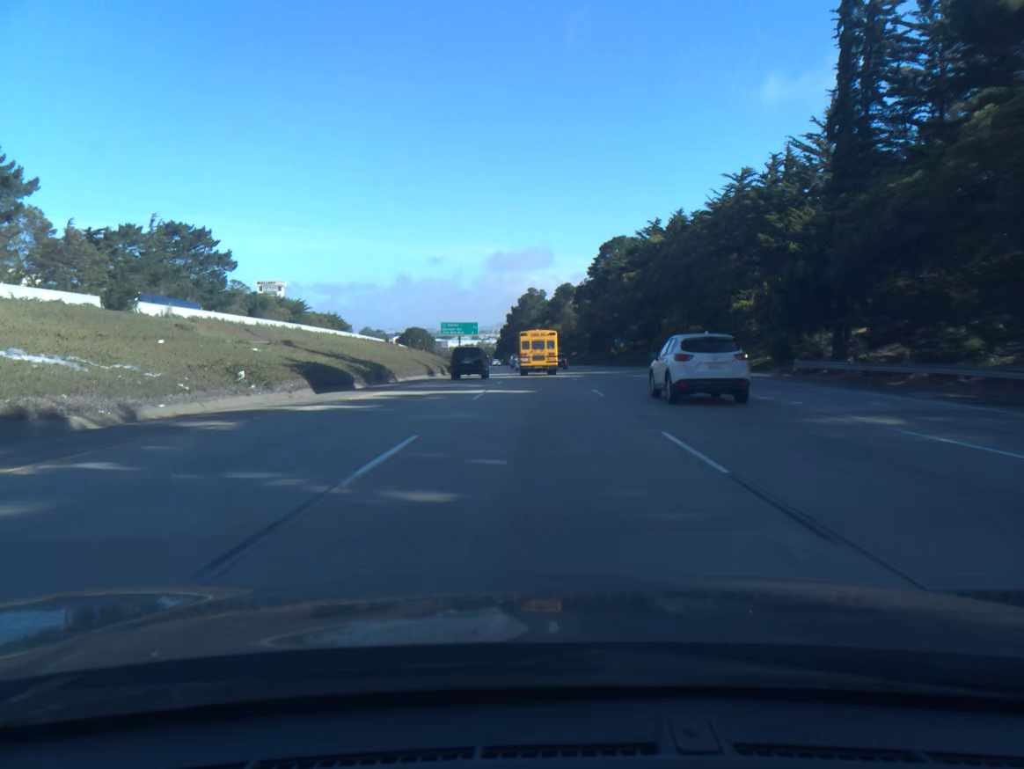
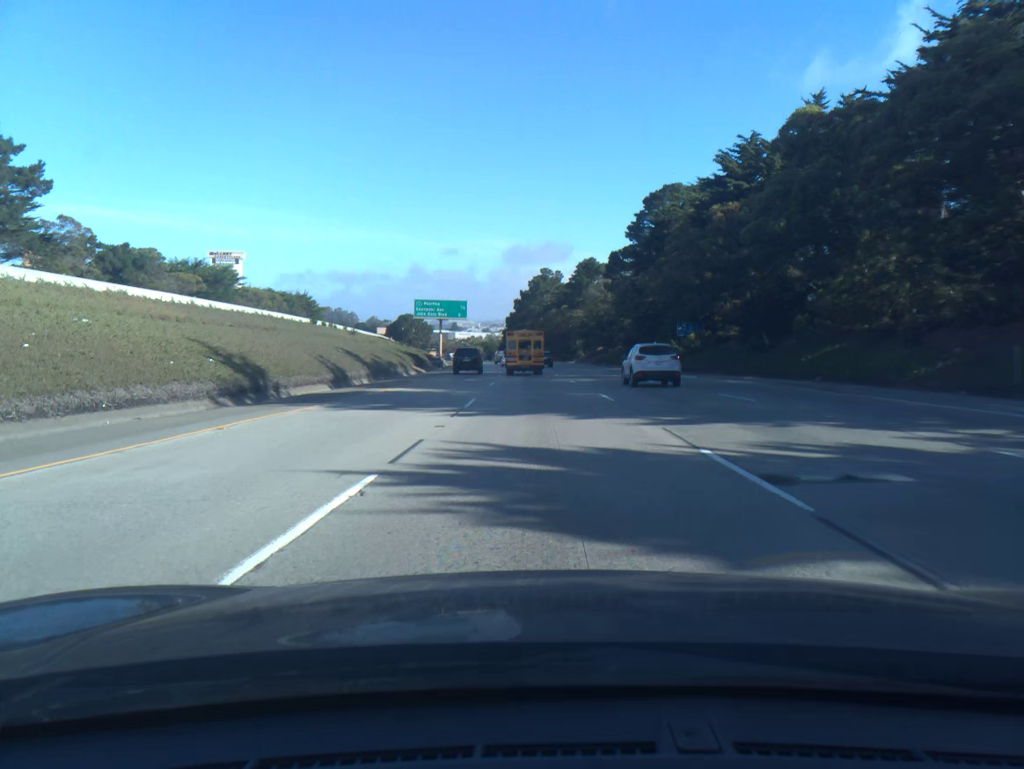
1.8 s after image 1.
(-0.4, +45.8) m; -1°
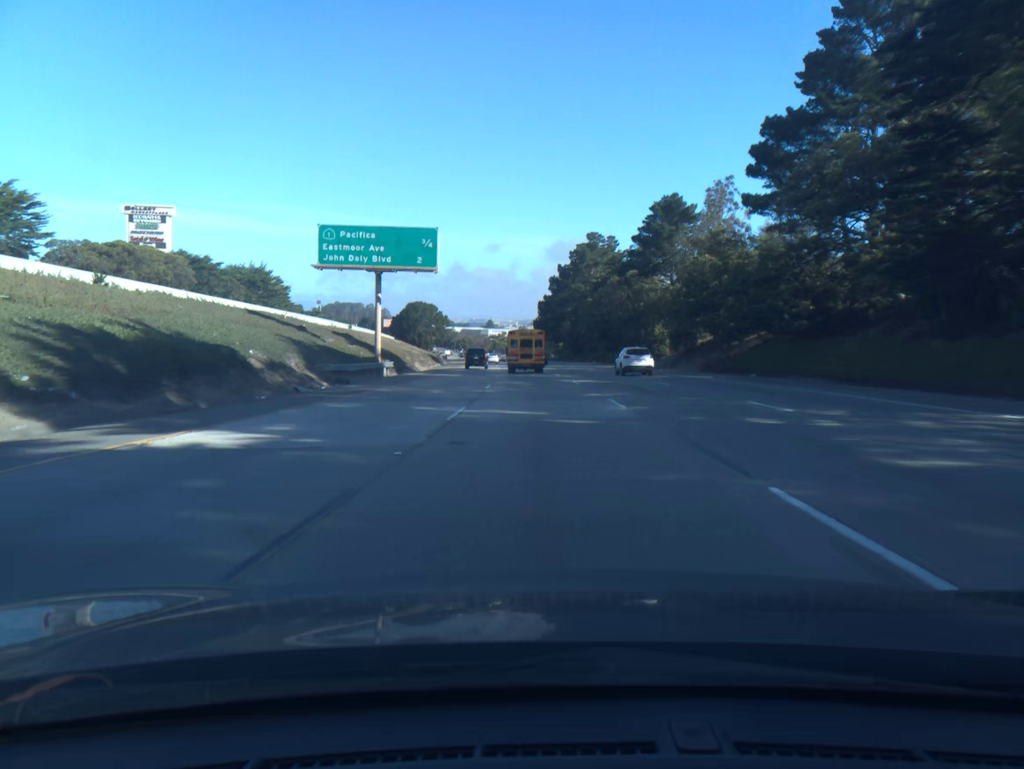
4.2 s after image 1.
(-1.4, +61.2) m; -3°
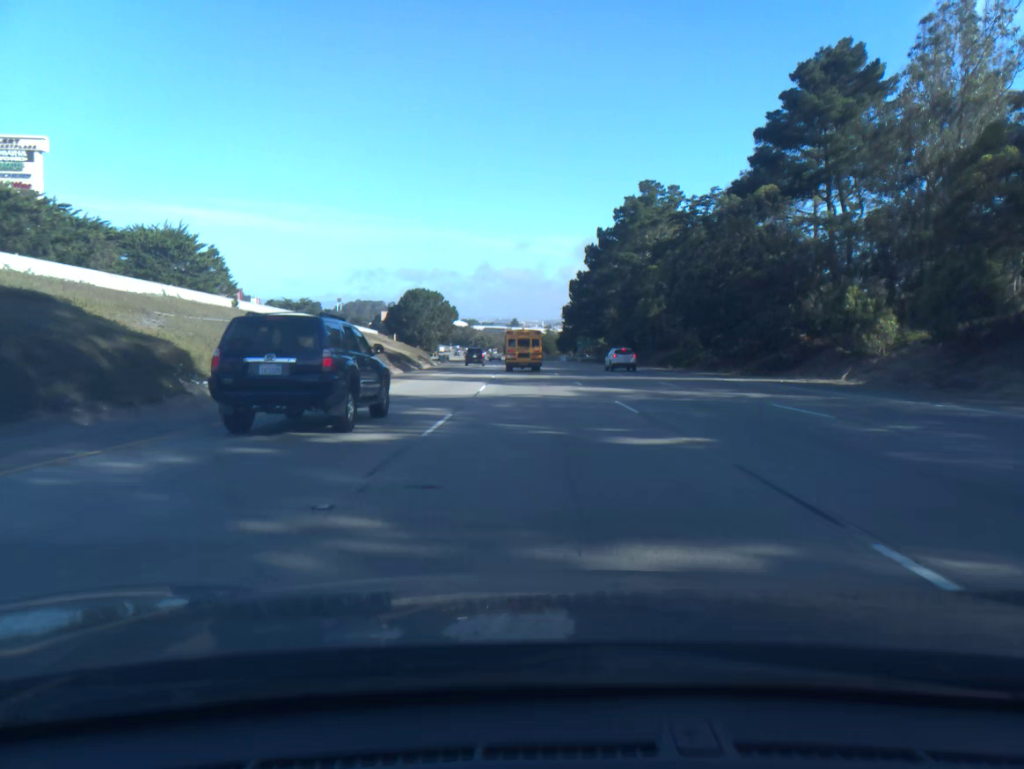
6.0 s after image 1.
(-0.8, +46.0) m; -2°
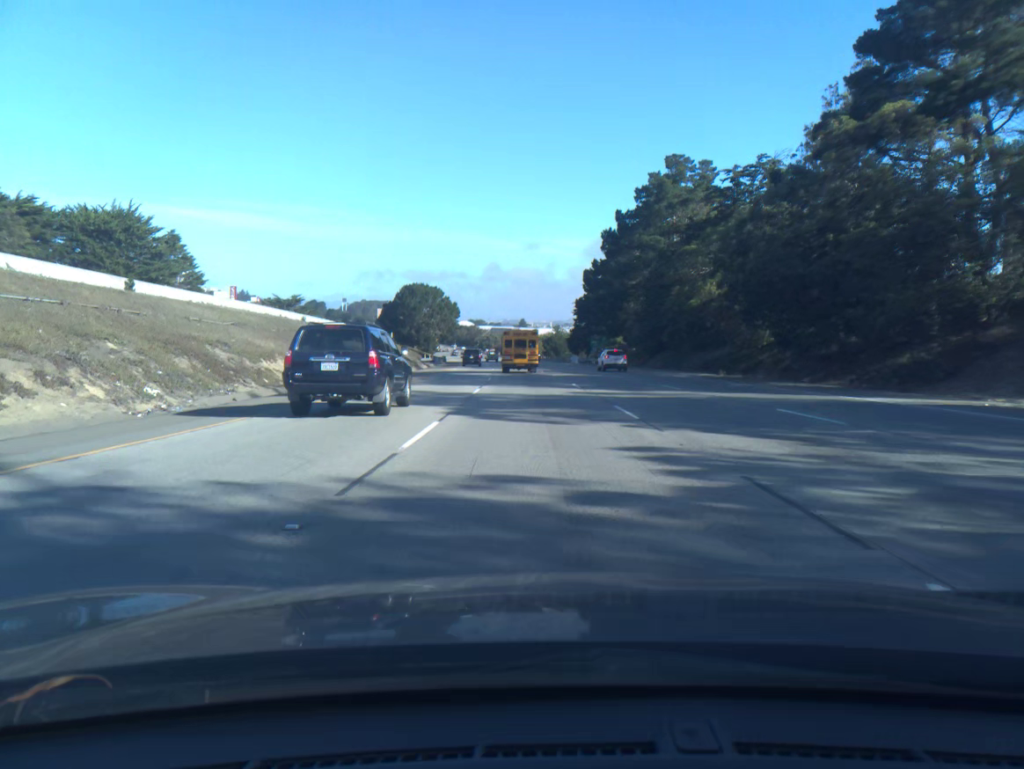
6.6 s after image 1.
(-0.1, +15.4) m; -1°
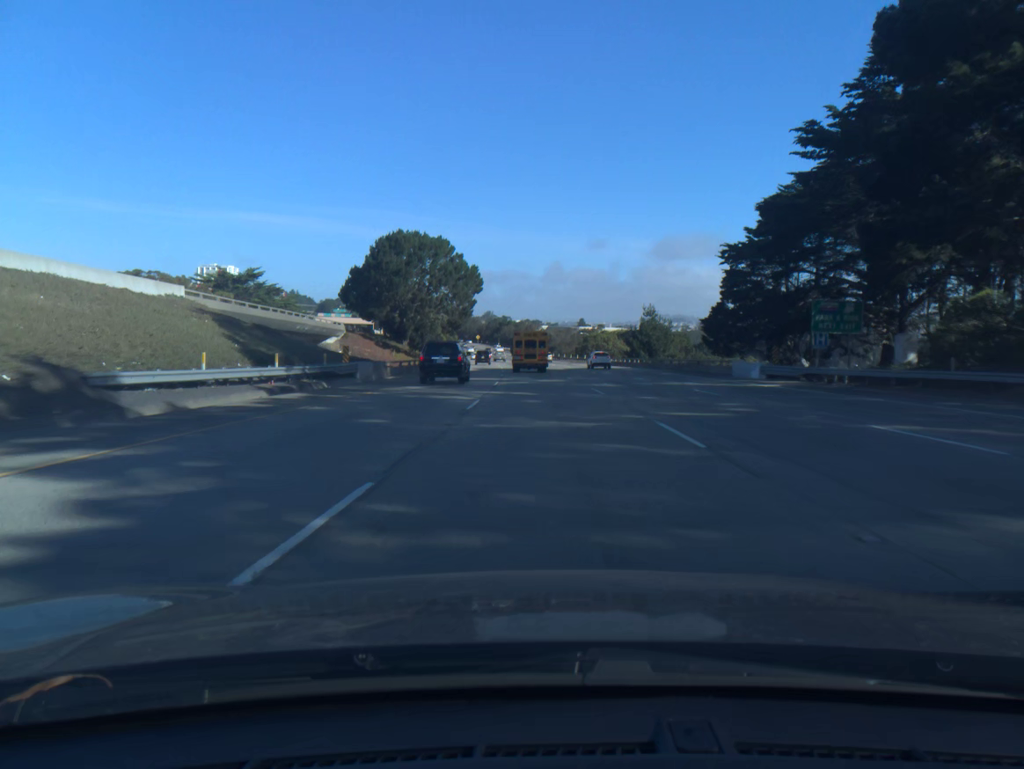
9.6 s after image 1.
(-3.0, +77.5) m; -4°
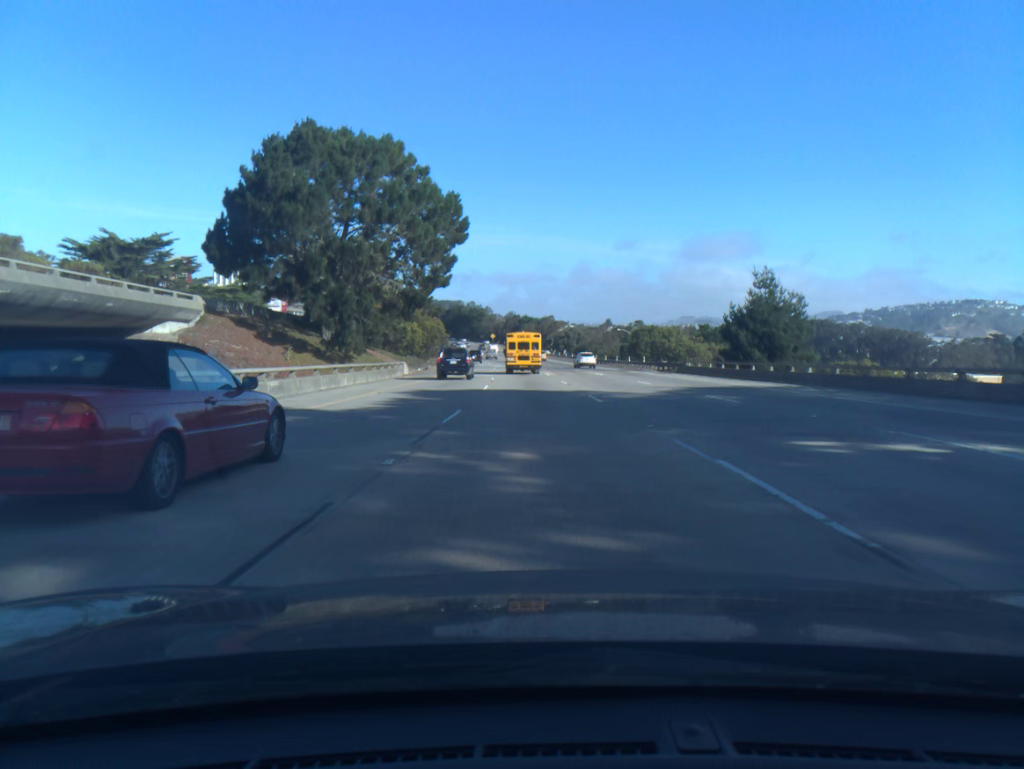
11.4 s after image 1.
(-0.6, +46.8) m; -2°
